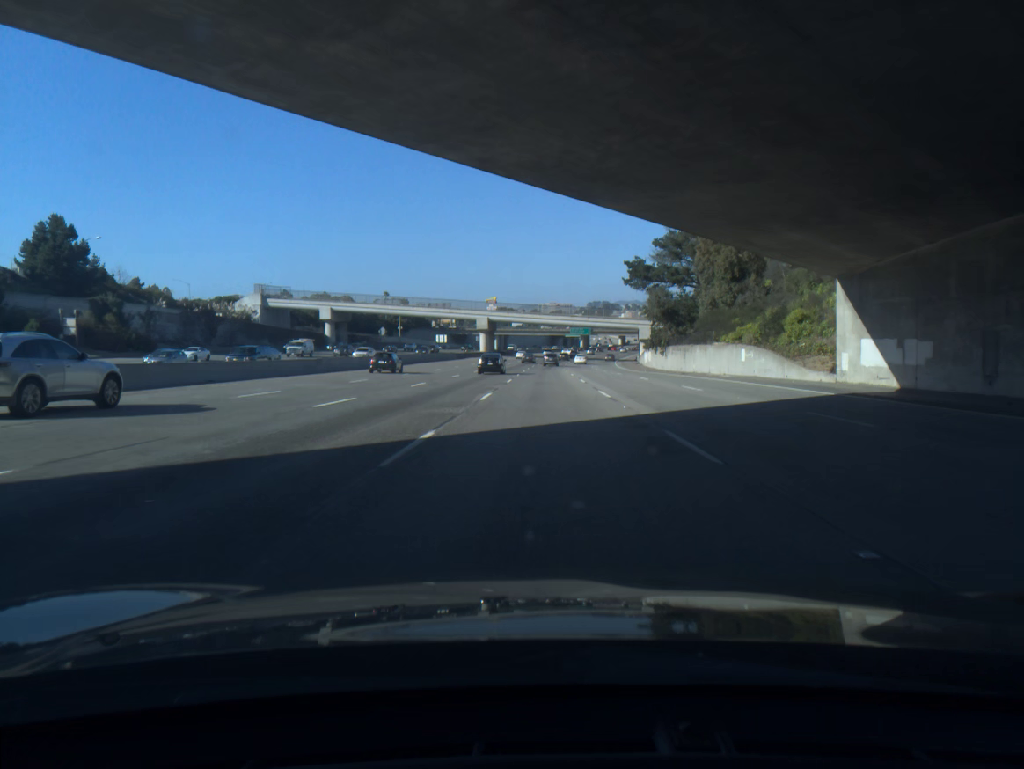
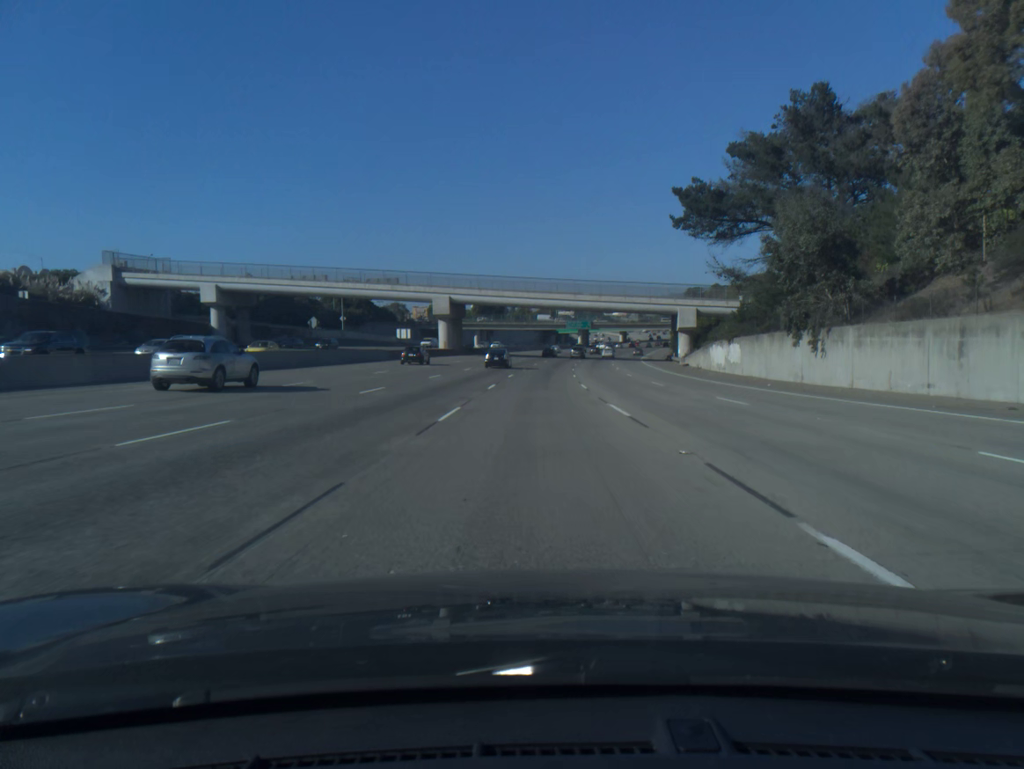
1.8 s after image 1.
(+0.3, +51.0) m; +1°
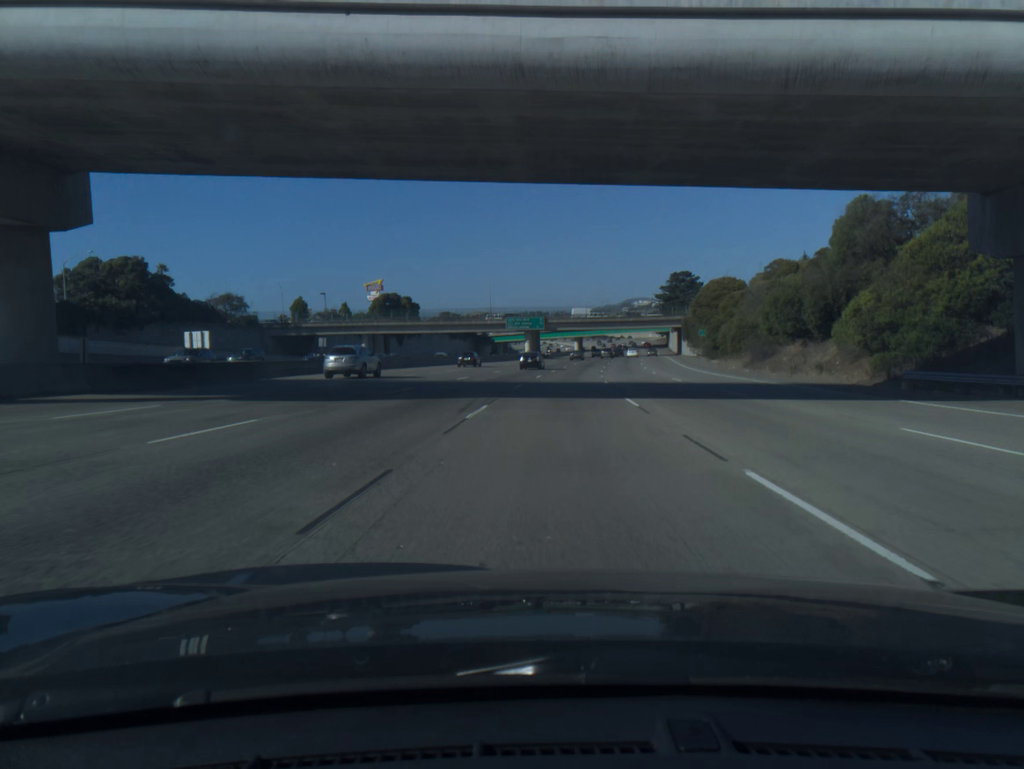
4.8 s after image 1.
(+2.0, +84.7) m; +4°
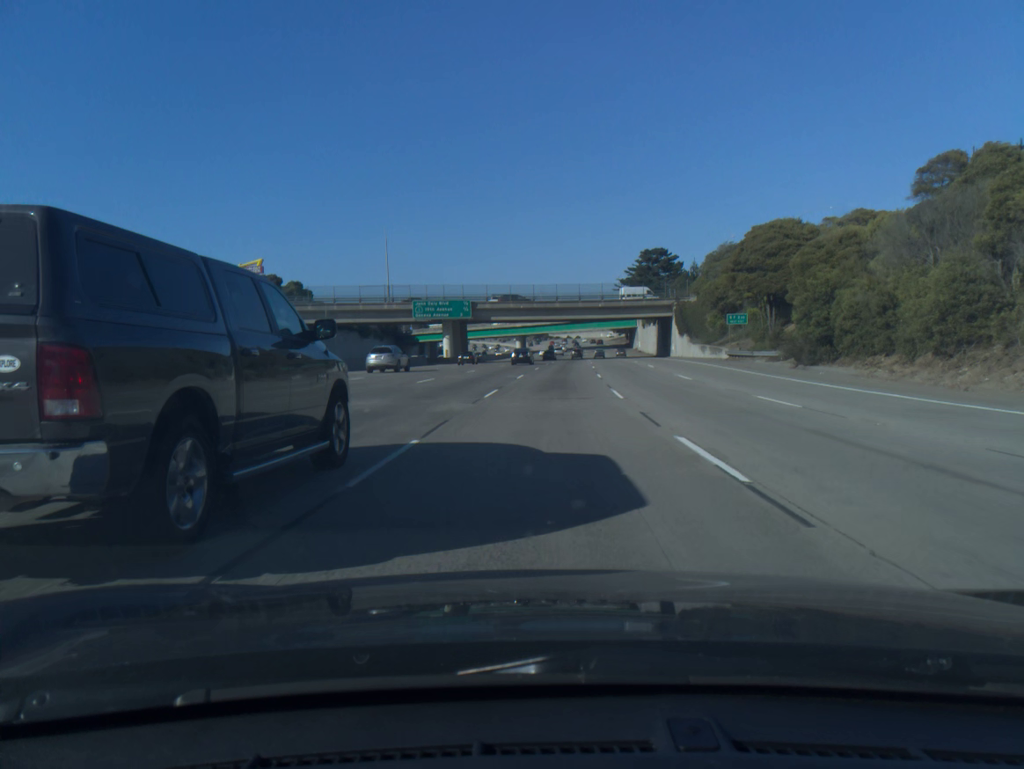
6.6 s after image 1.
(+2.1, +50.7) m; +4°
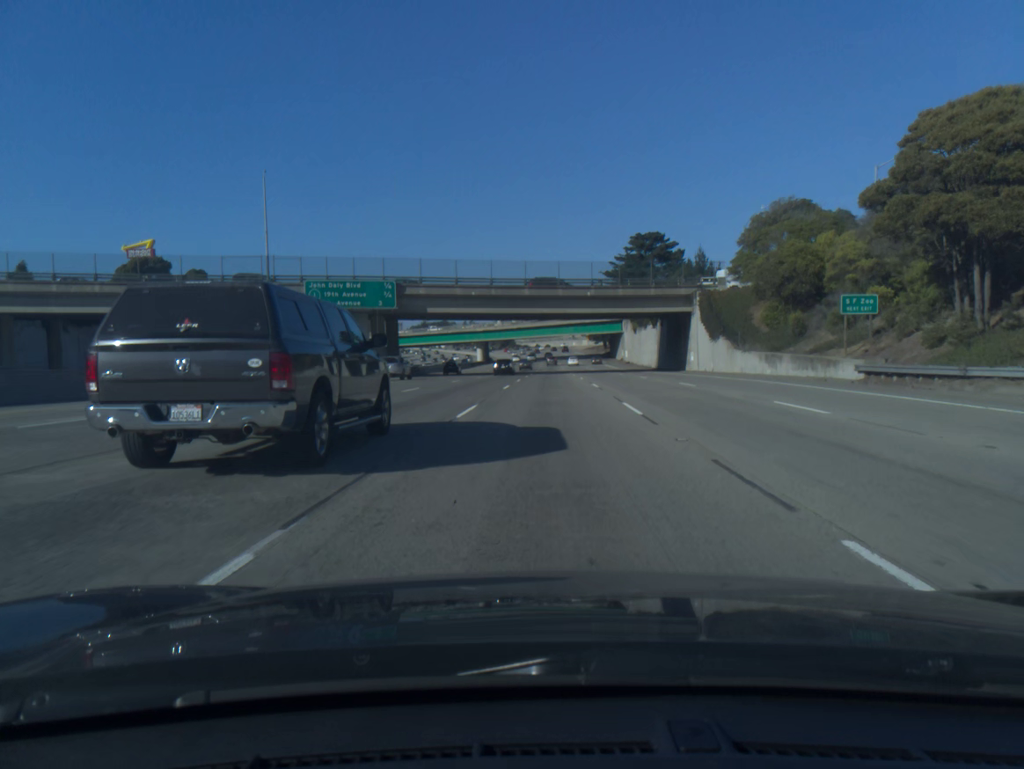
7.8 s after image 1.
(+0.7, +33.8) m; +2°
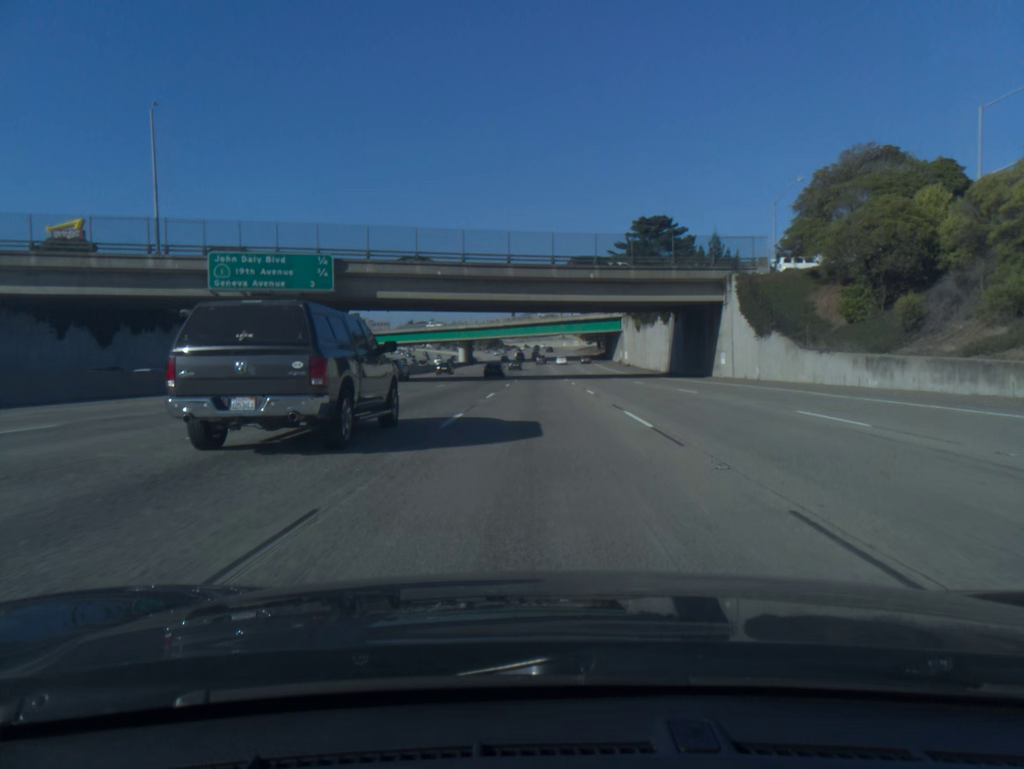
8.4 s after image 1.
(+0.1, +16.9) m; +1°
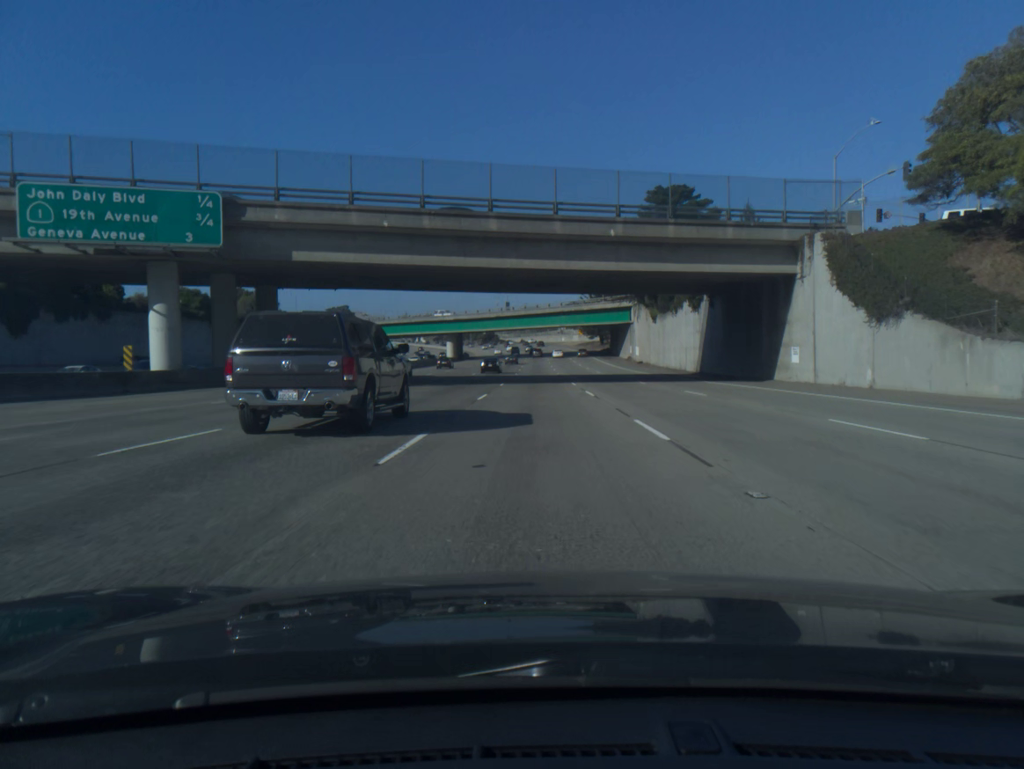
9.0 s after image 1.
(+0.1, +16.9) m; 0°
